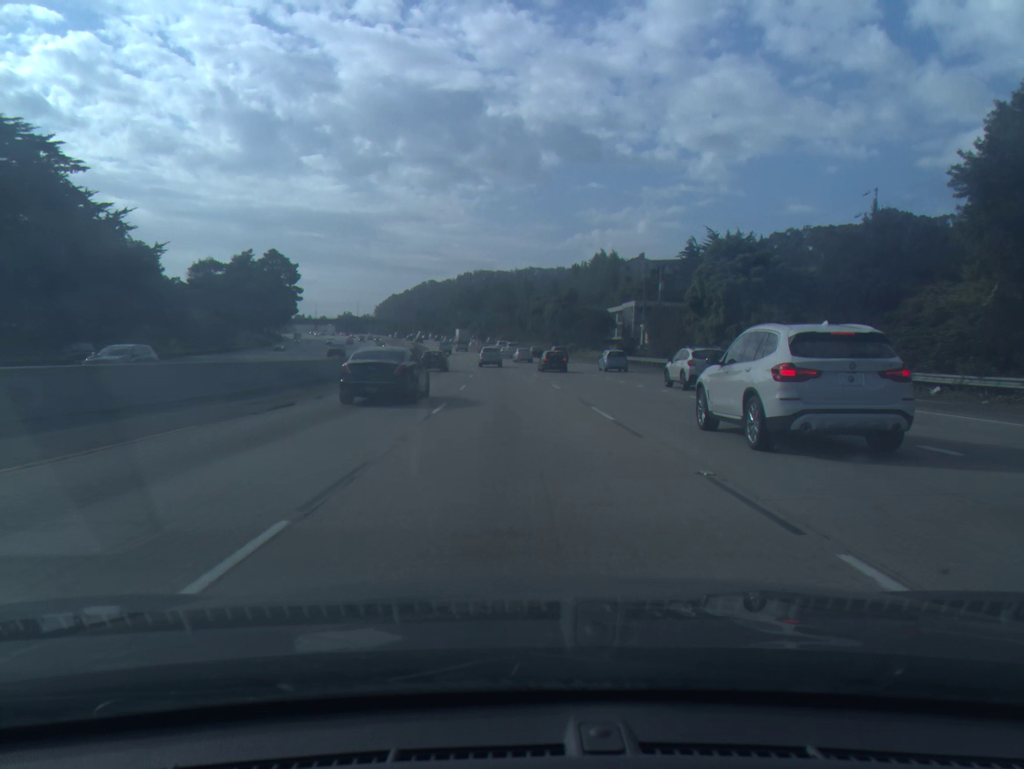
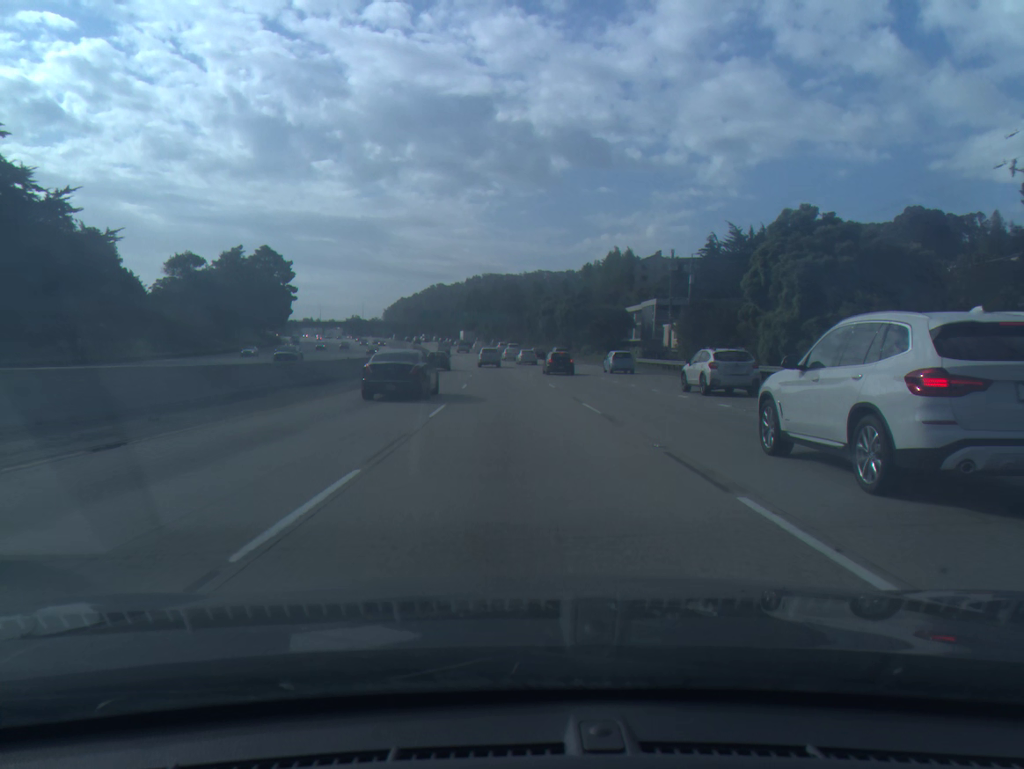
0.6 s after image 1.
(-0.1, +12.1) m; -1°
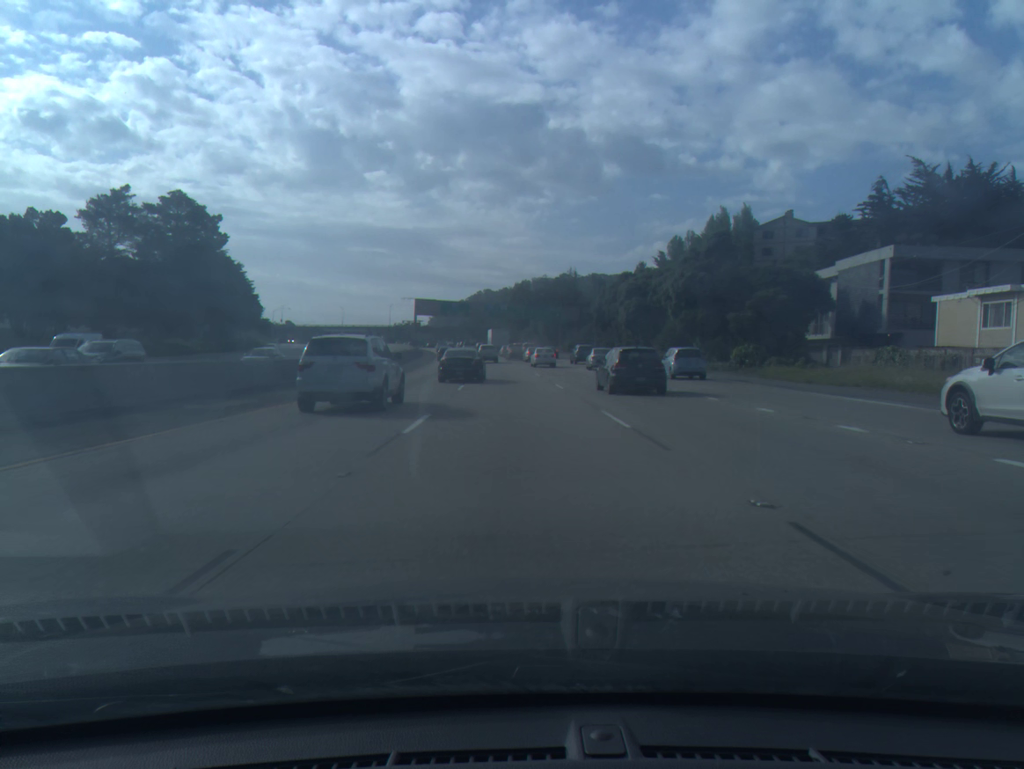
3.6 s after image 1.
(-1.8, +61.0) m; -4°
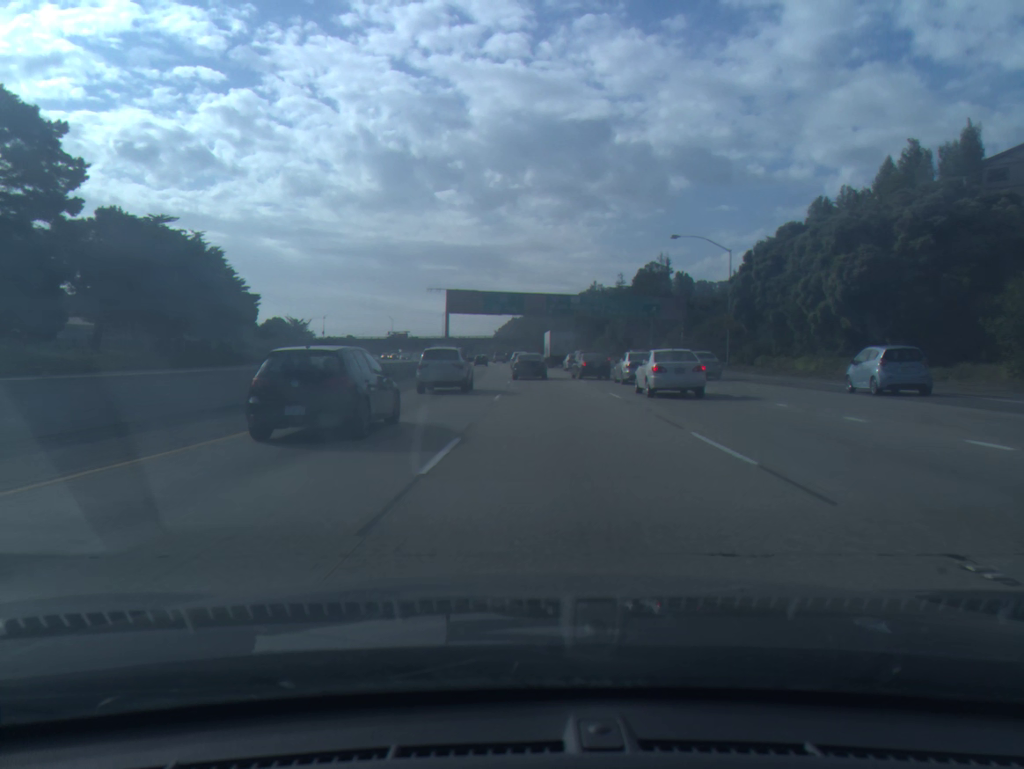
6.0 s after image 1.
(-1.4, +47.0) m; -5°
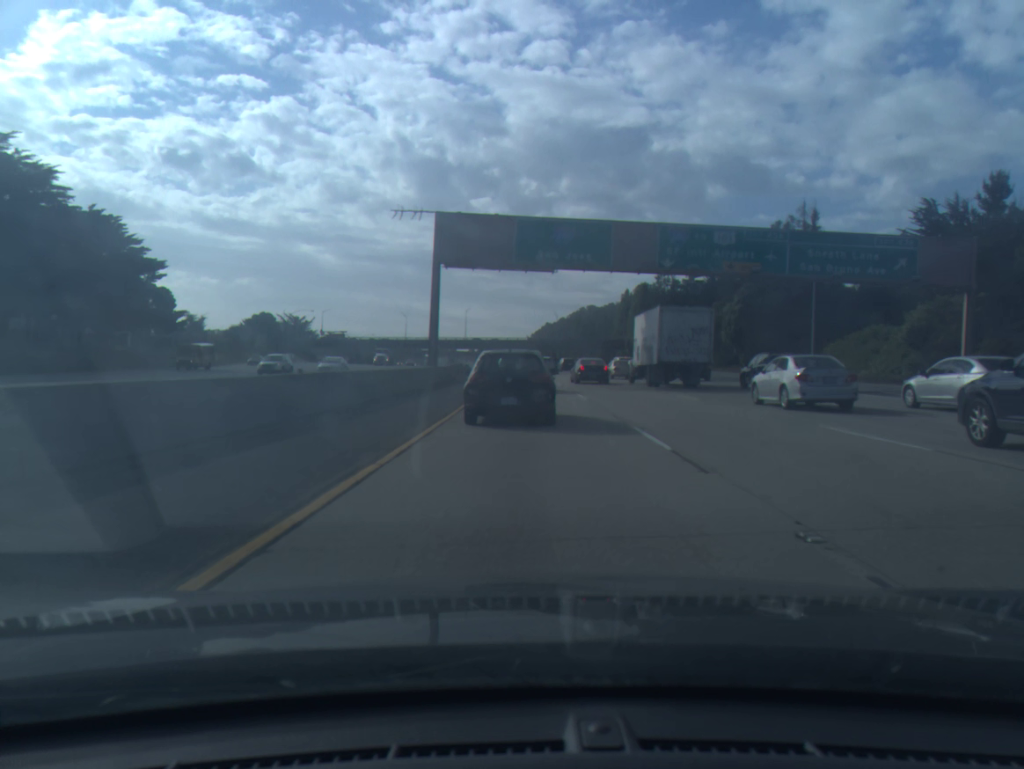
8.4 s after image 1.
(-2.4, +54.3) m; -2°
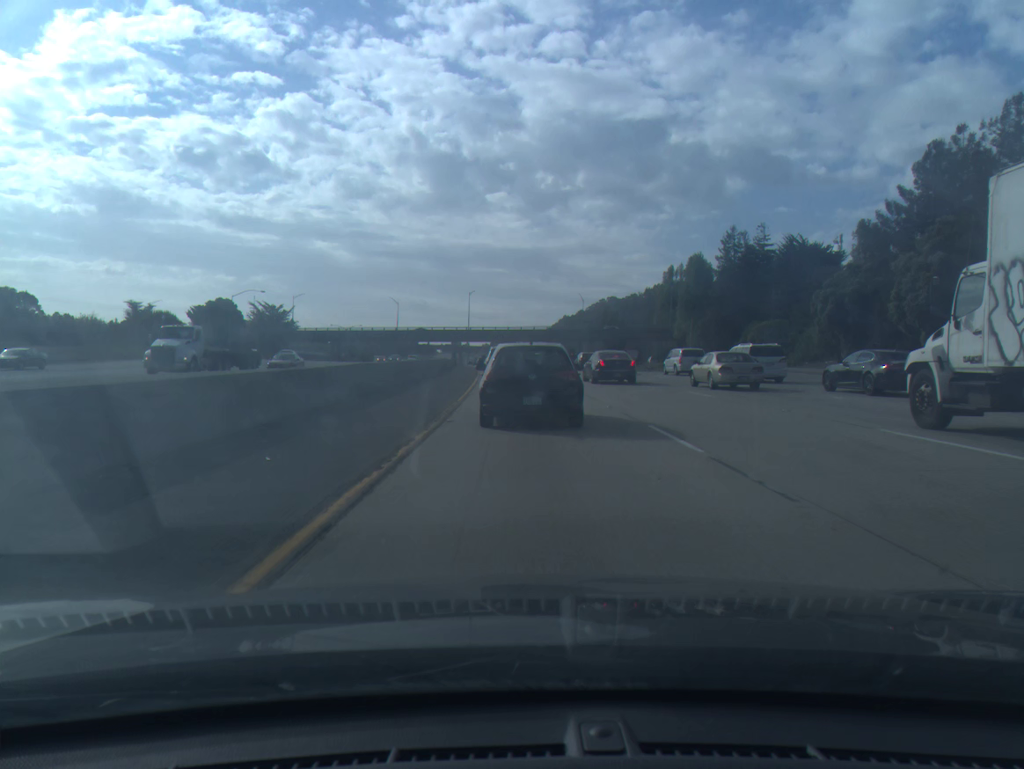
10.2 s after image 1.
(-0.1, +44.7) m; -1°
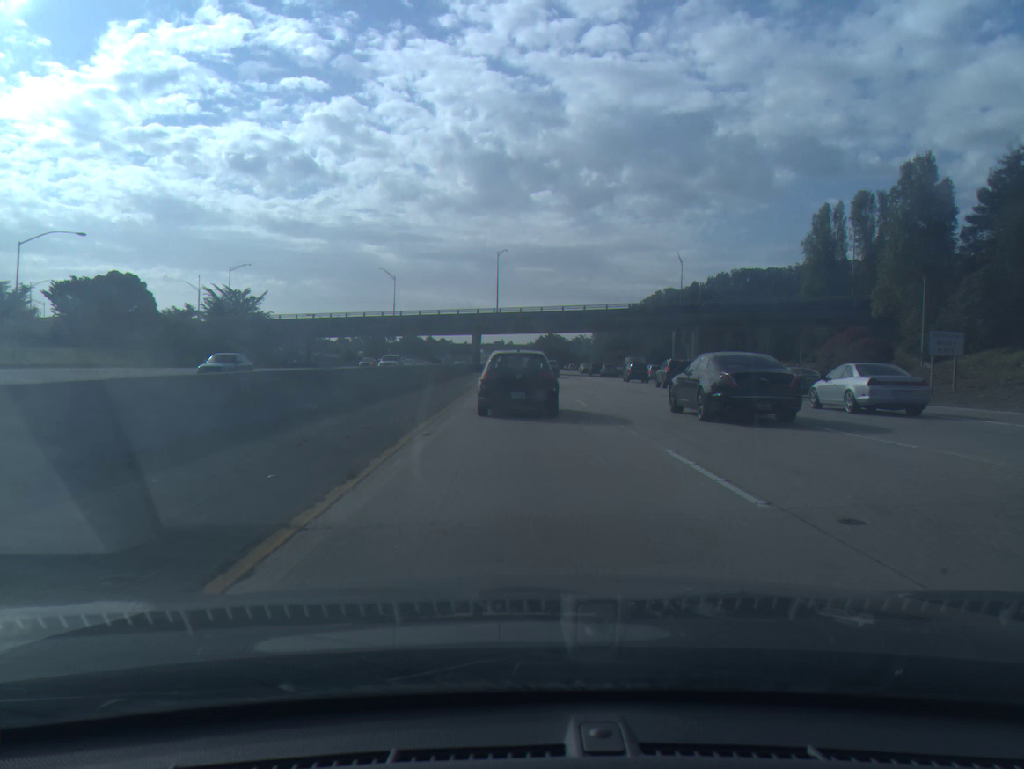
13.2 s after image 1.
(-2.2, +71.9) m; -3°
